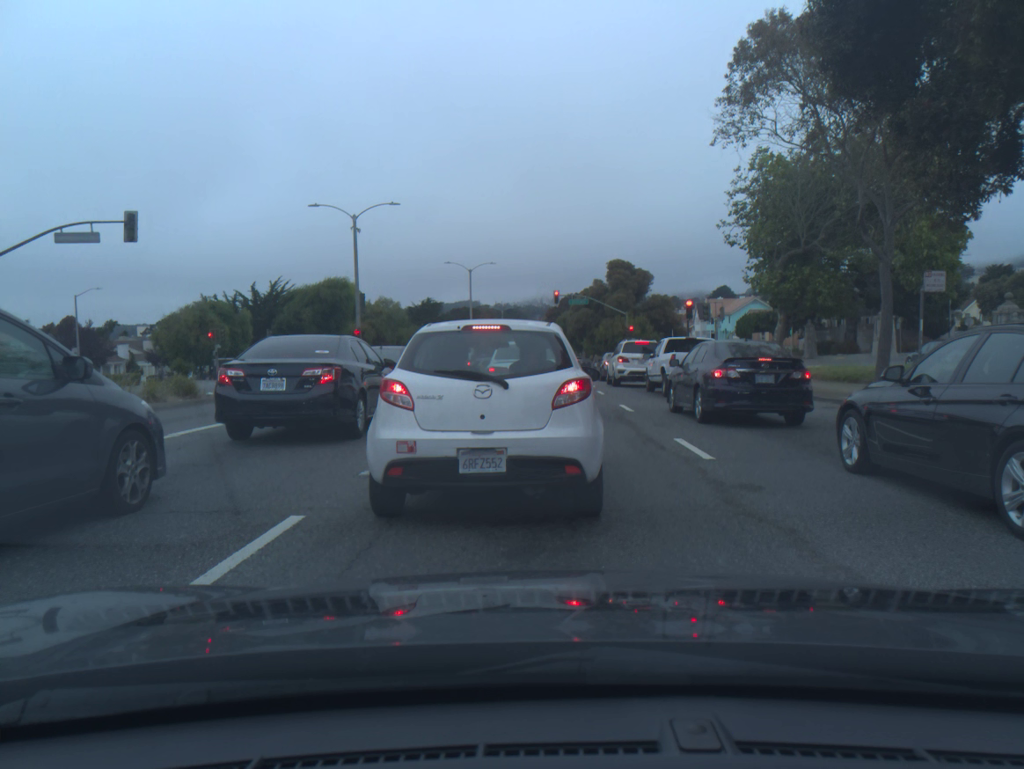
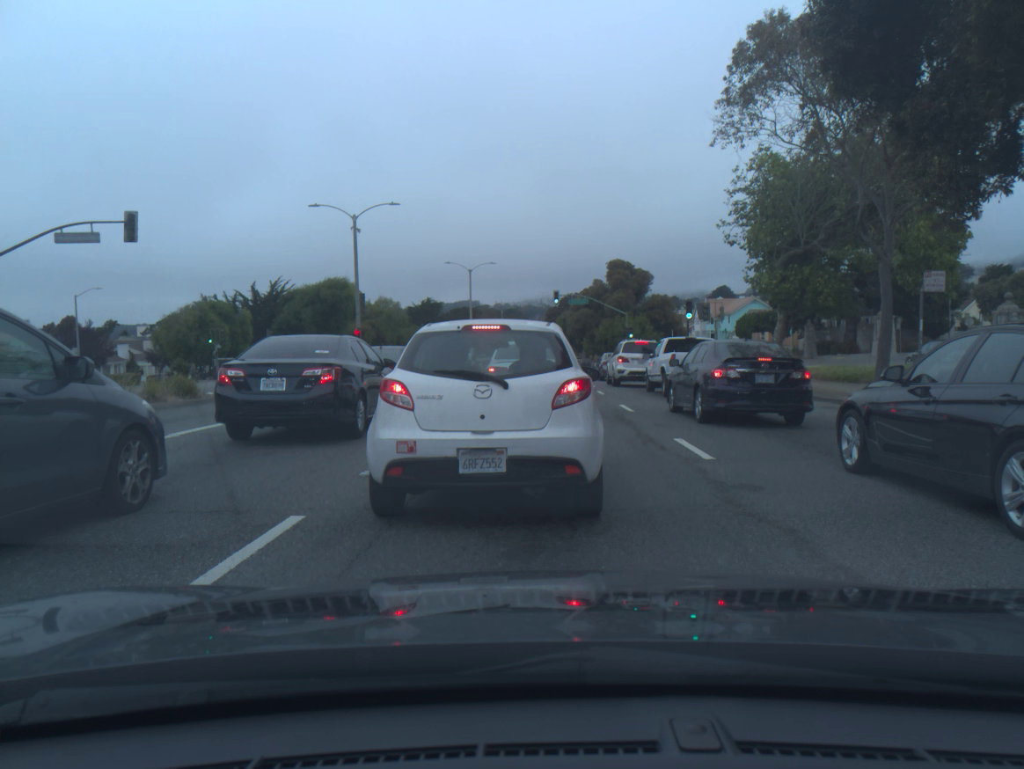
(0.0, 0.0) m; 0°
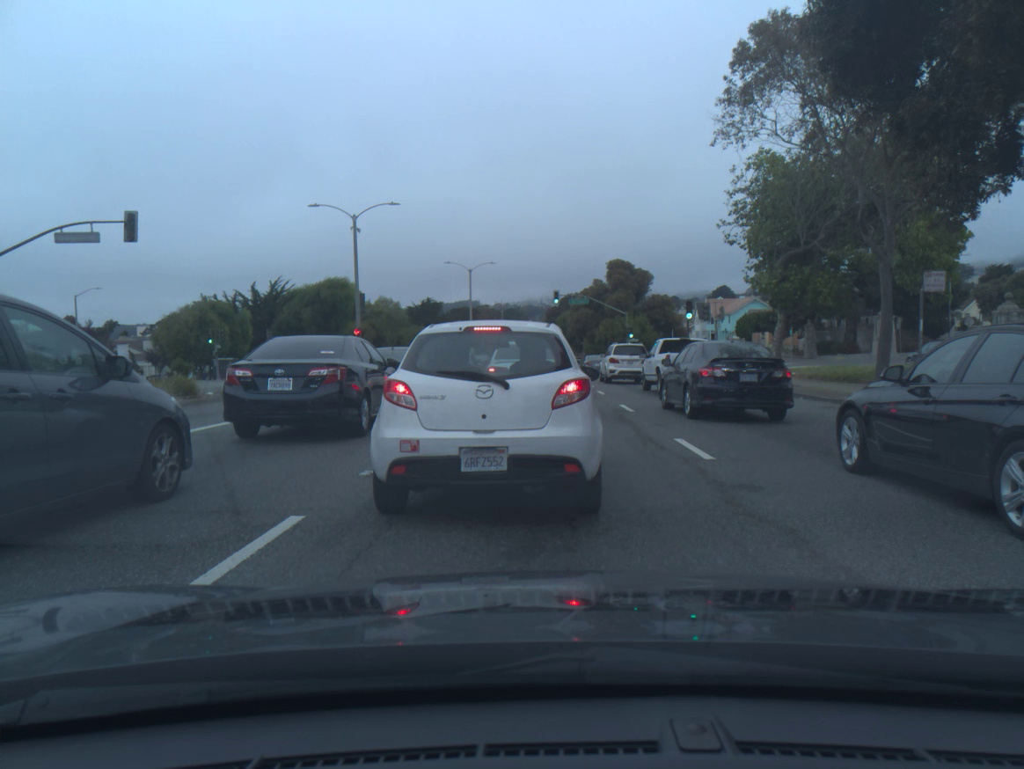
(0.0, -0.1) m; 0°
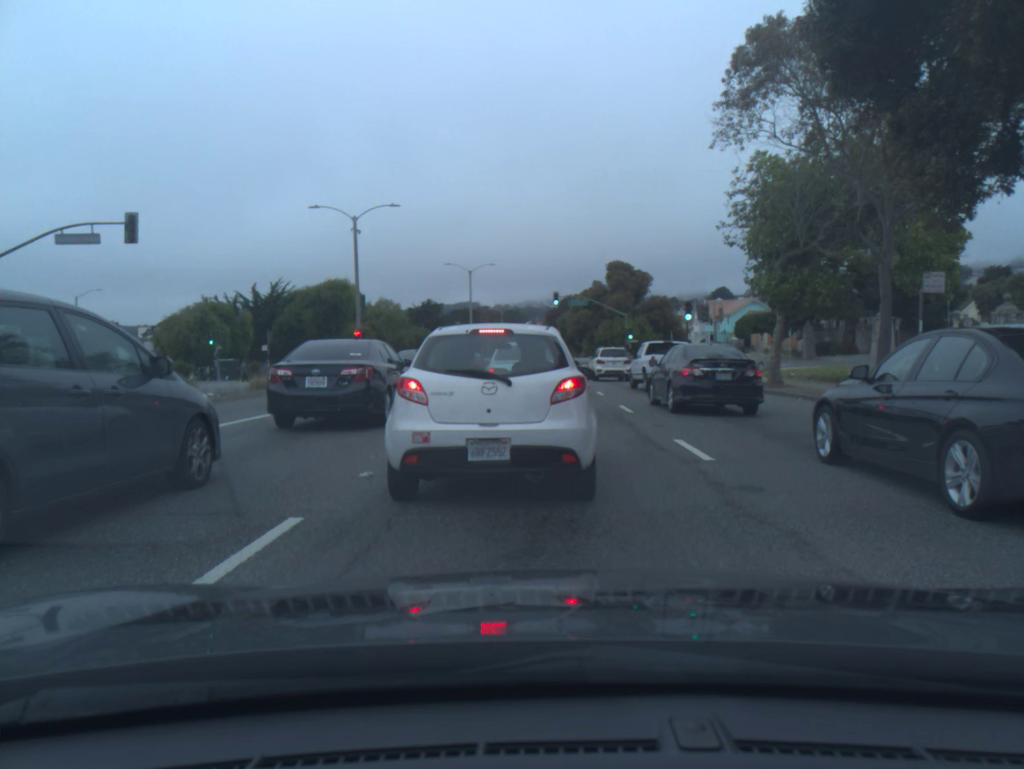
(0.0, 0.0) m; 0°
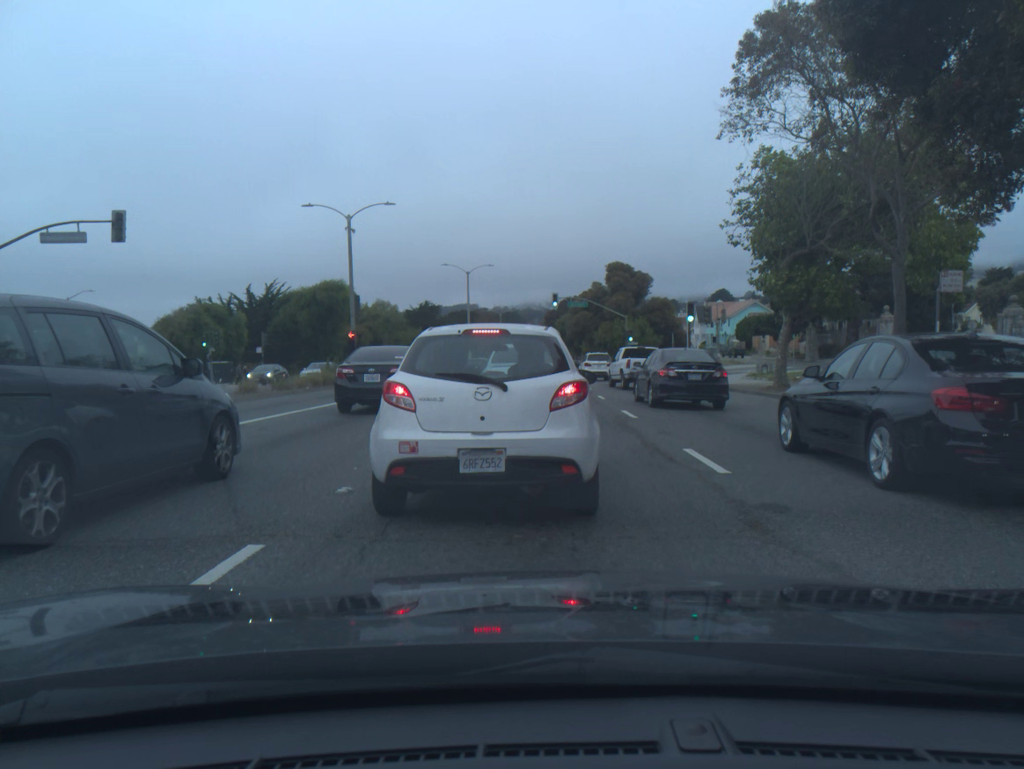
(0.0, +0.7) m; 0°
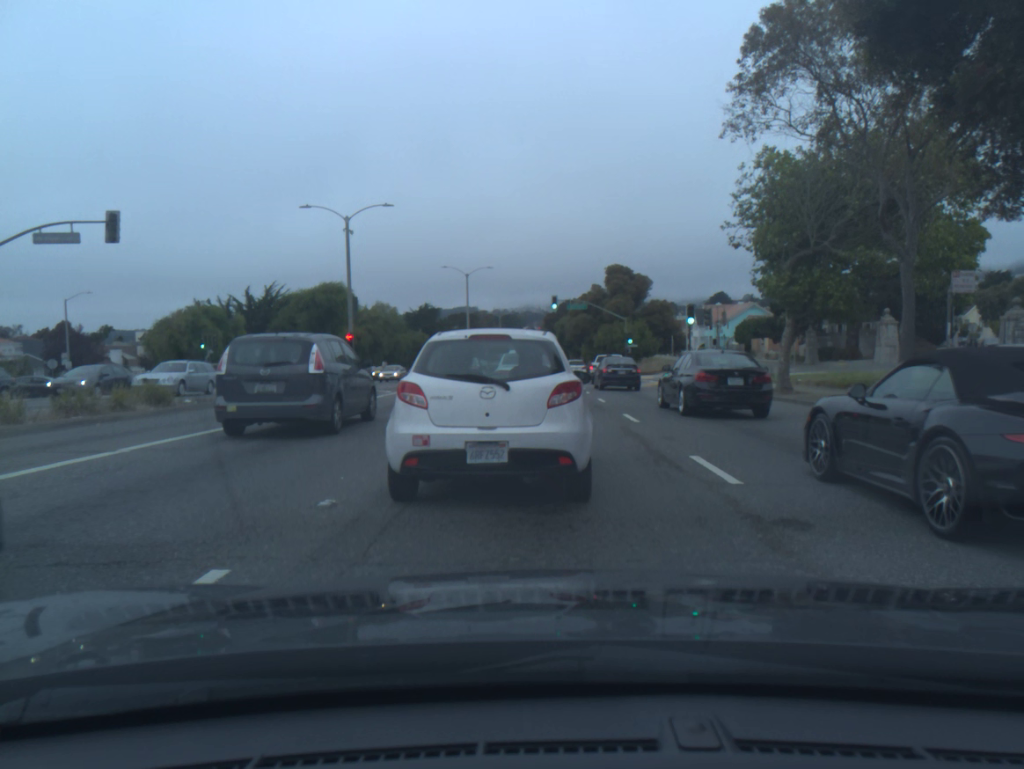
(0.0, +0.5) m; 0°
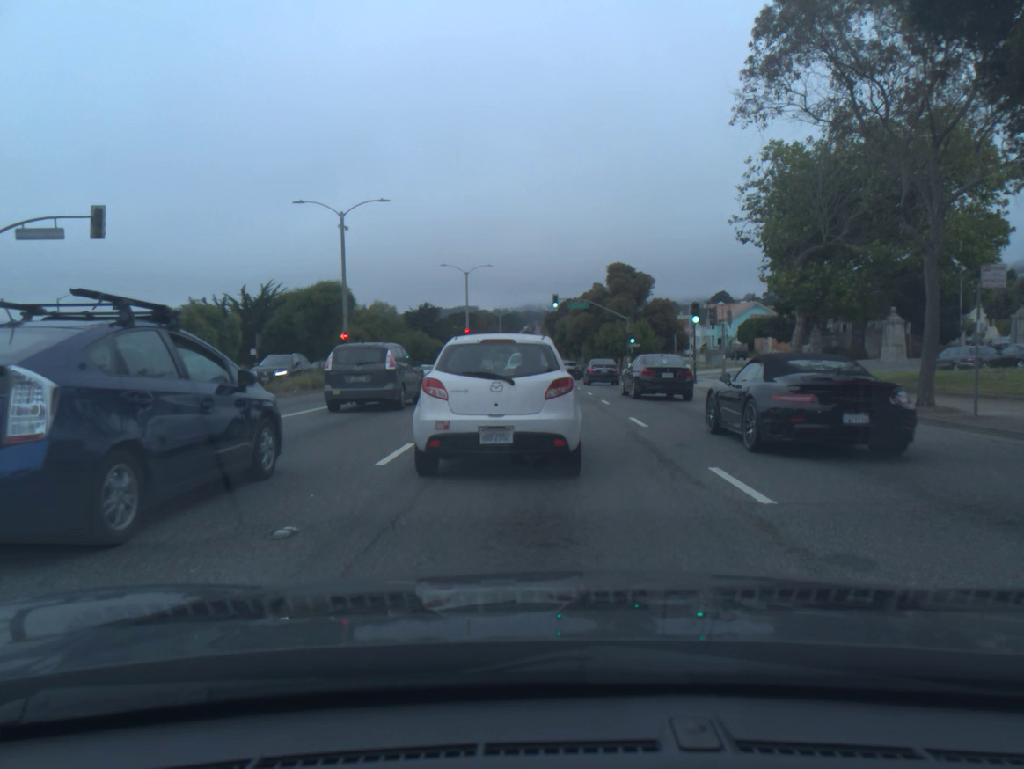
(0.0, +1.0) m; 0°
